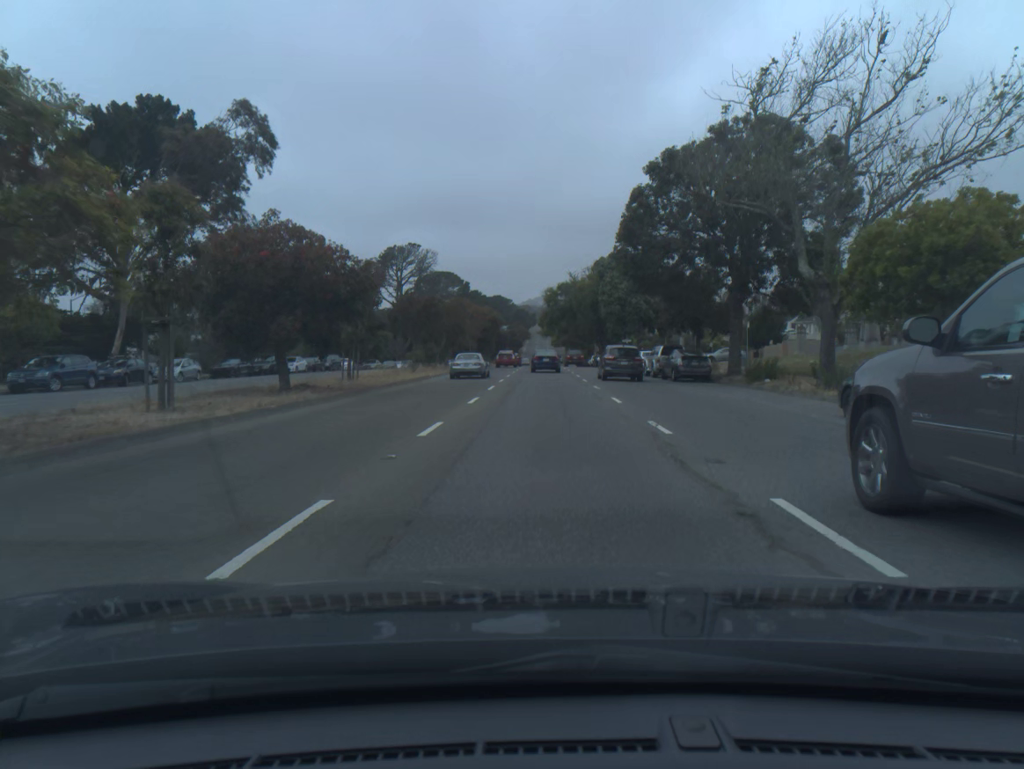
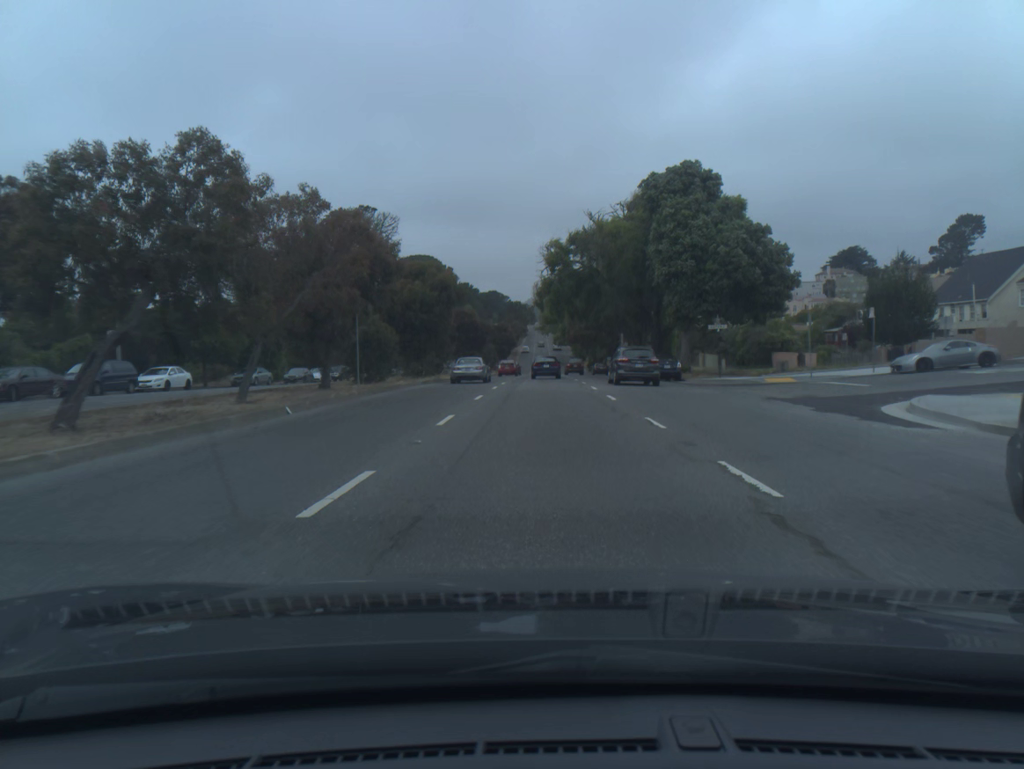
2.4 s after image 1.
(-0.1, +42.0) m; 0°
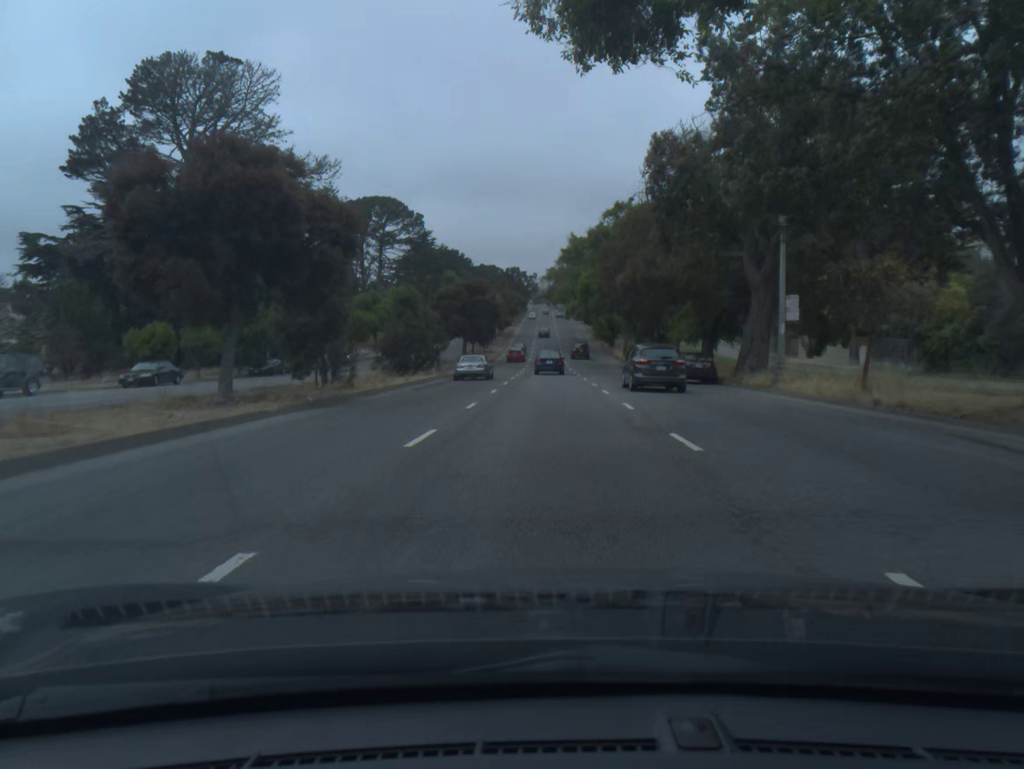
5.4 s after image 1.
(0.0, +53.7) m; 0°
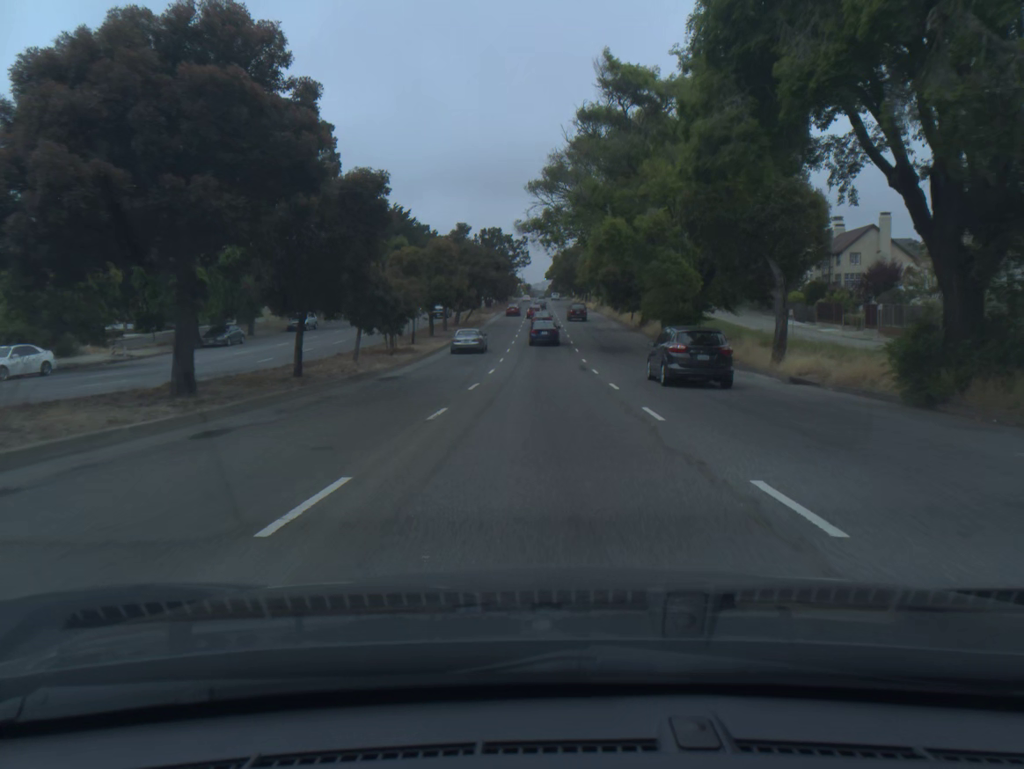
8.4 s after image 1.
(+0.3, +55.7) m; 0°
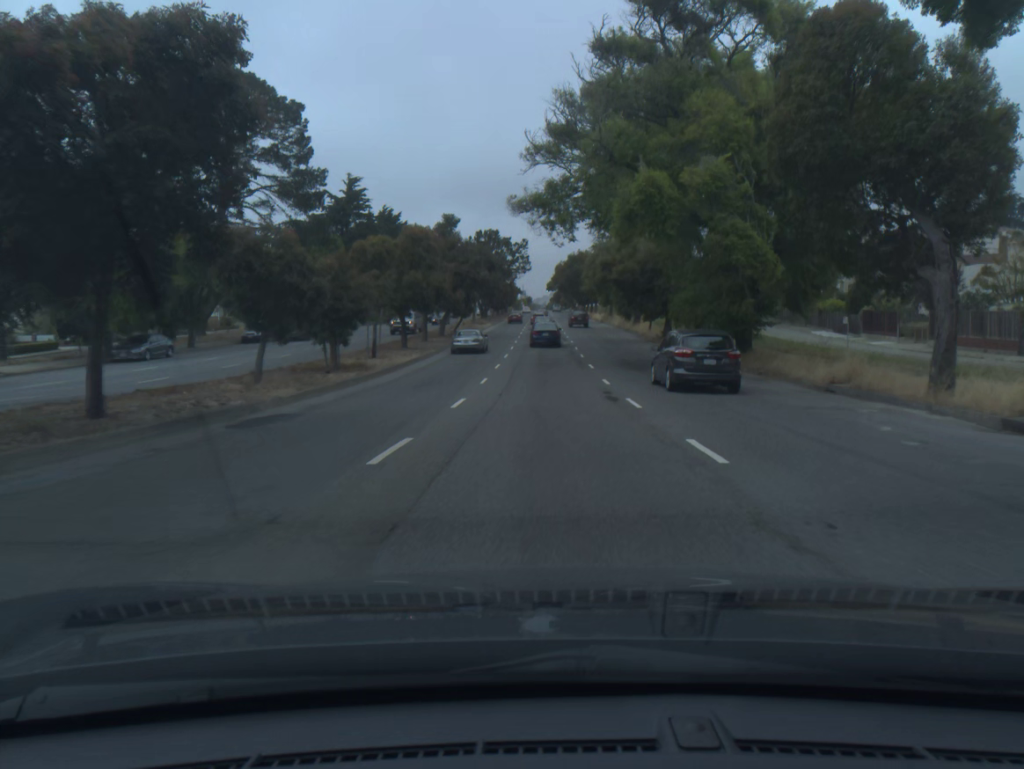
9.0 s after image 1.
(0.0, +11.2) m; 0°
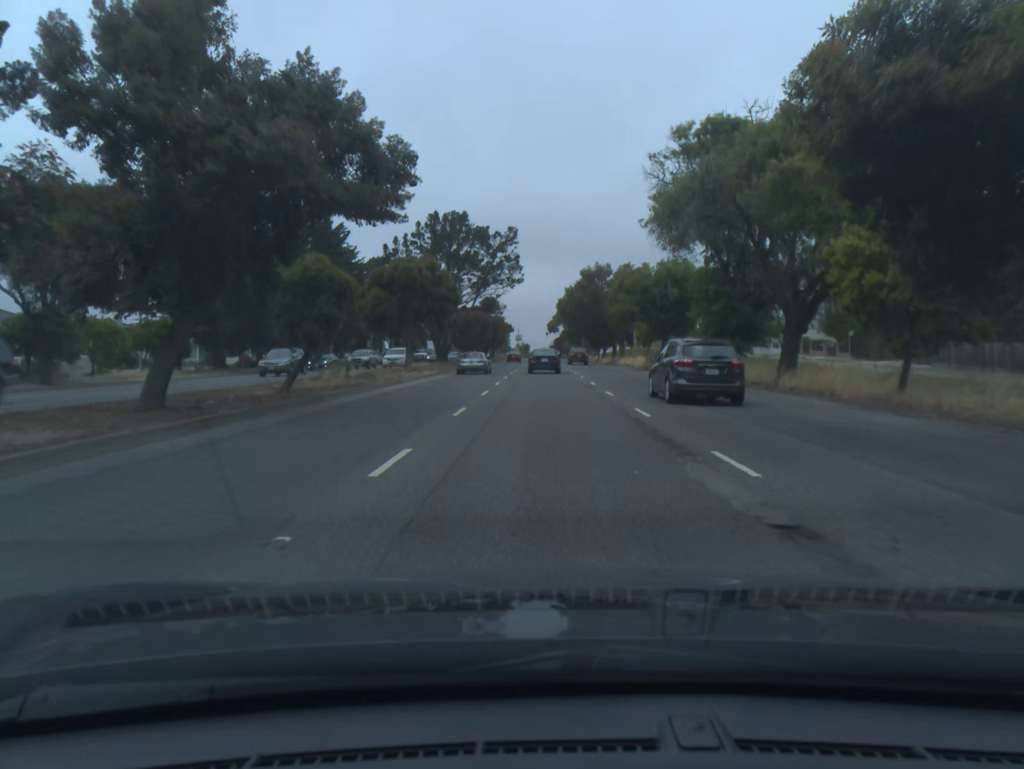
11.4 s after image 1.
(-0.1, +44.0) m; 0°
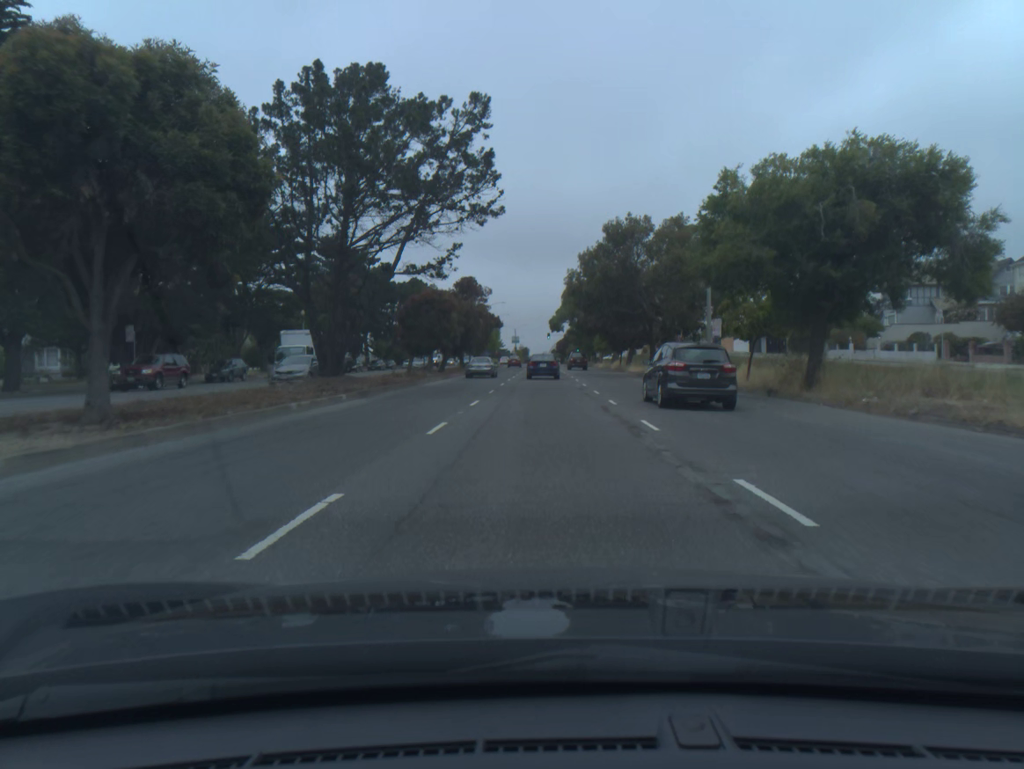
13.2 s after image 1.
(0.0, +31.4) m; 0°
